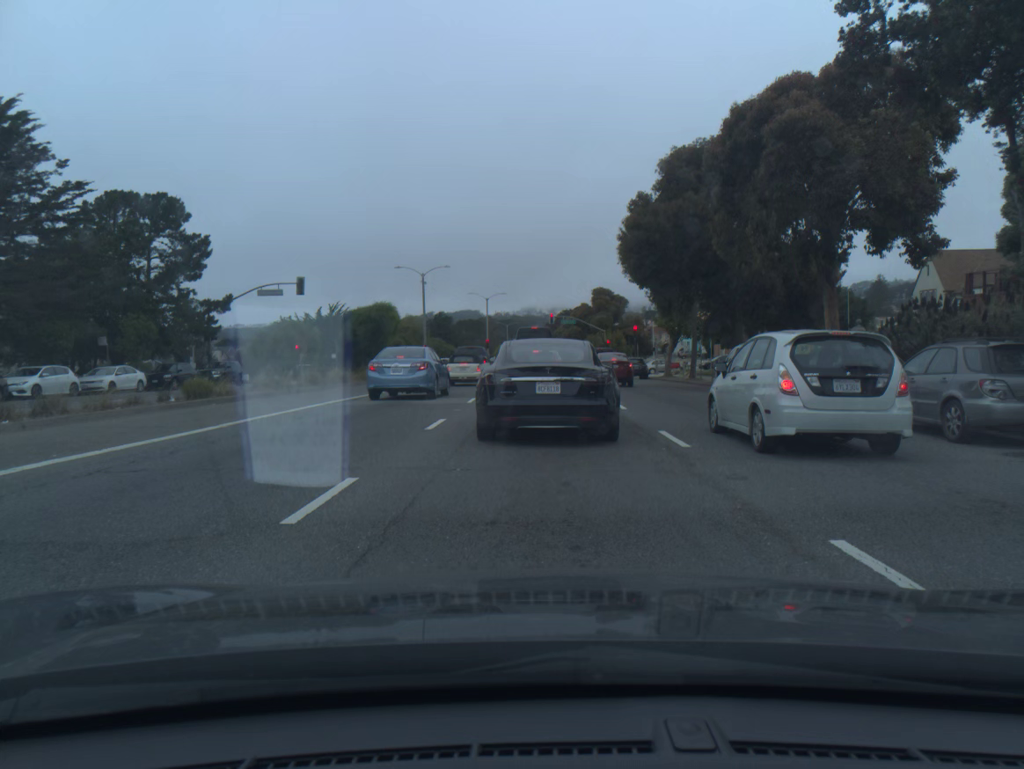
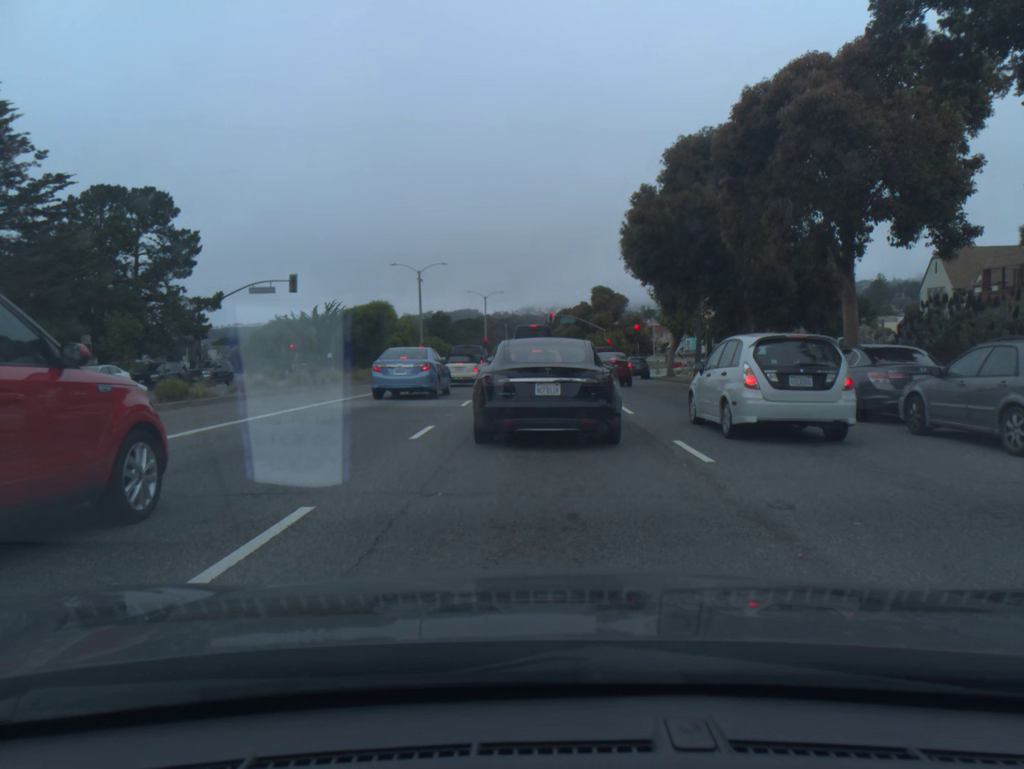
(0.0, +1.5) m; 0°
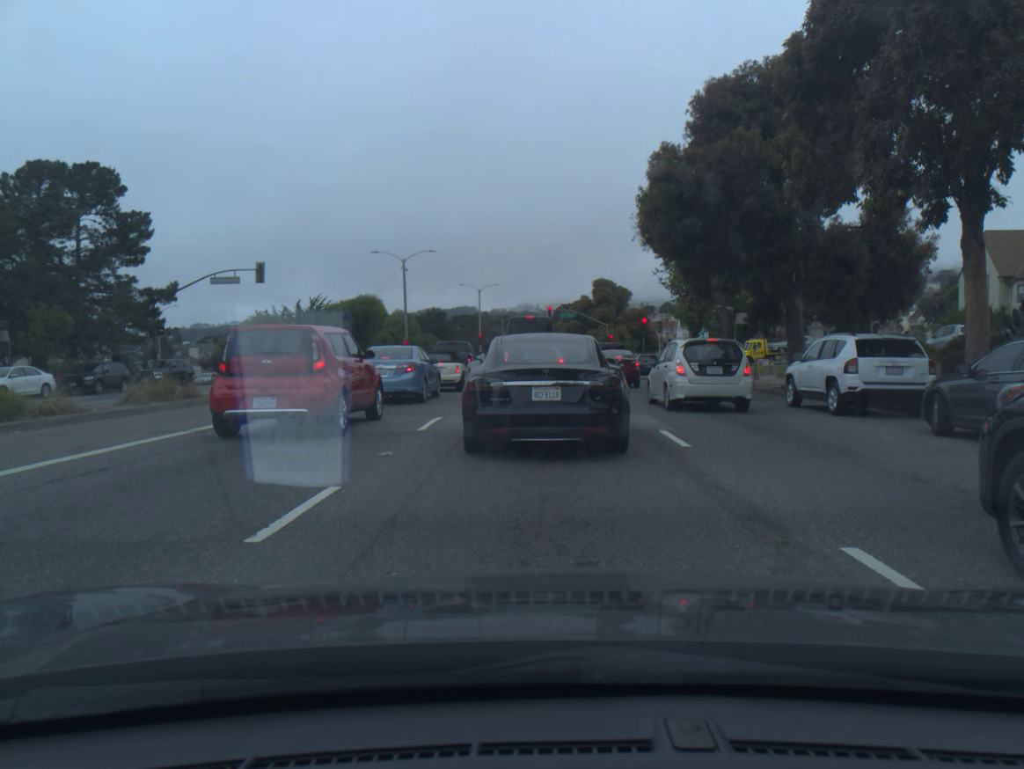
(0.0, +6.1) m; 0°
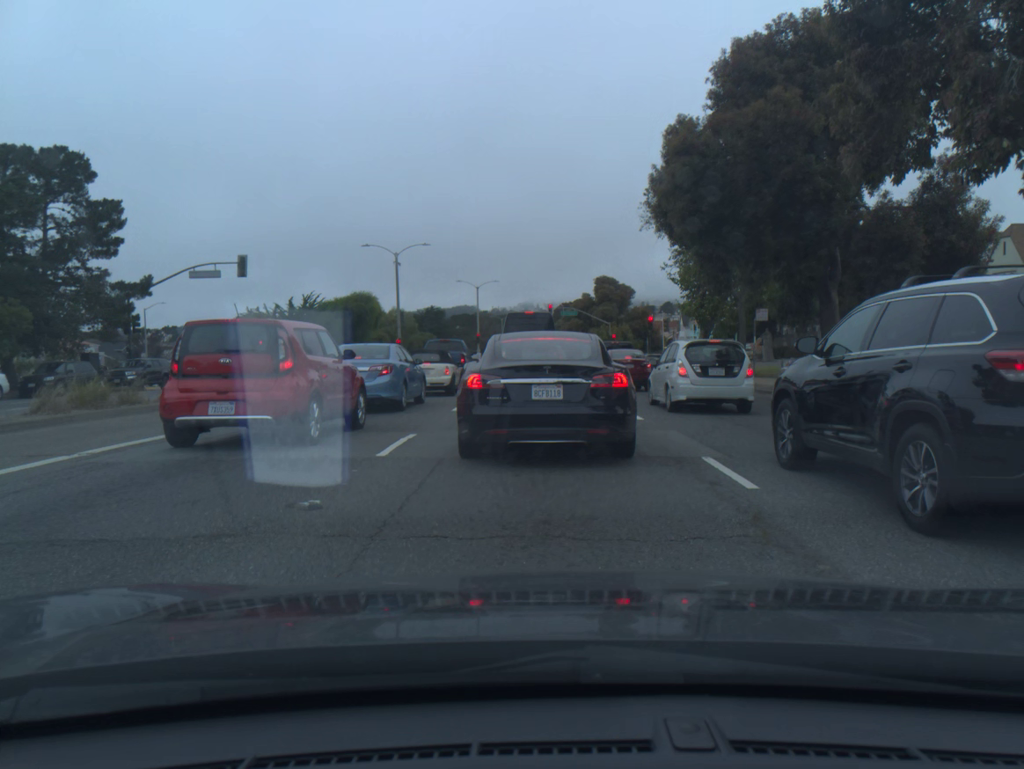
(0.0, +3.1) m; 0°
